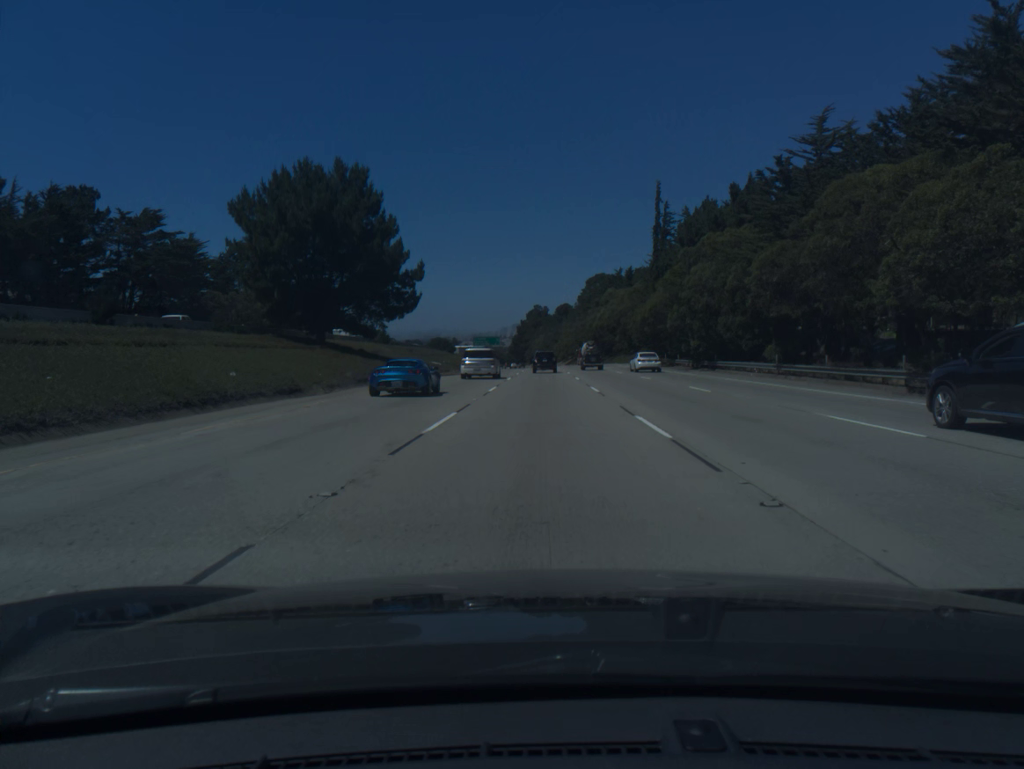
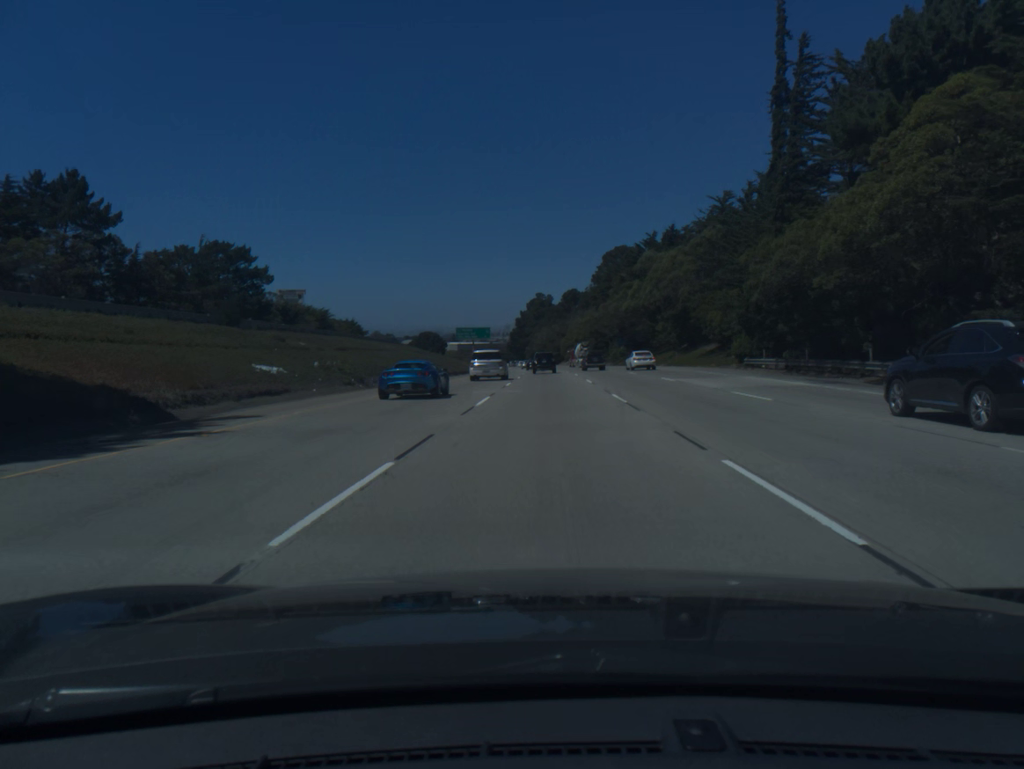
(-0.3, +50.1) m; 0°
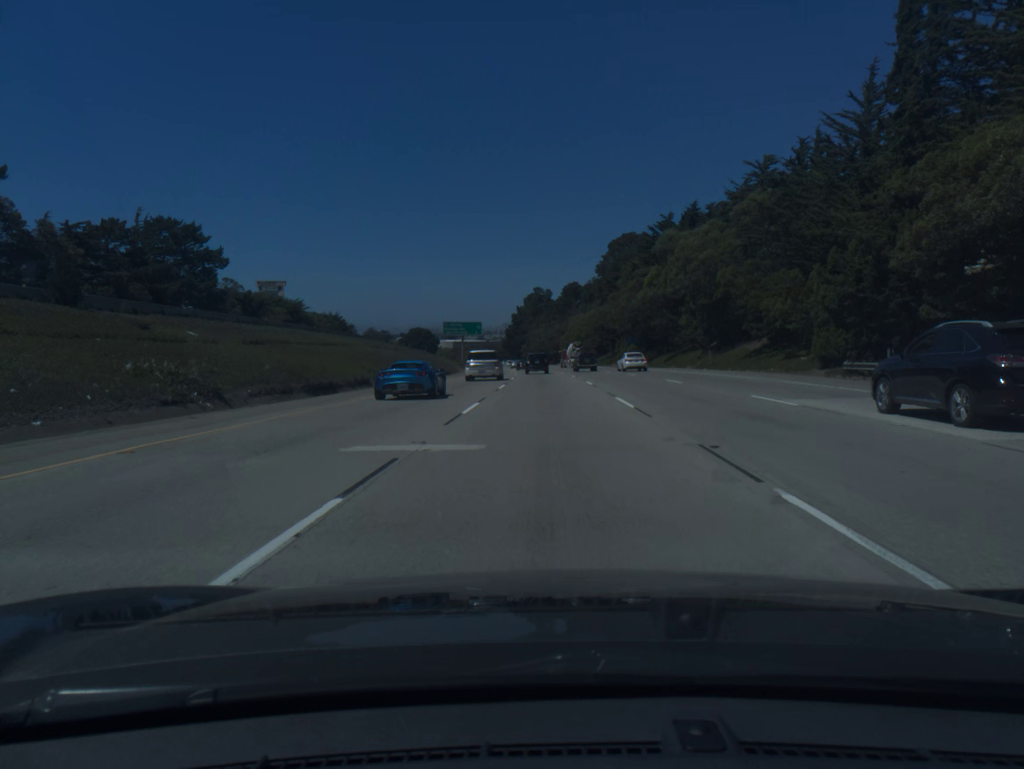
(0.0, +16.8) m; 0°
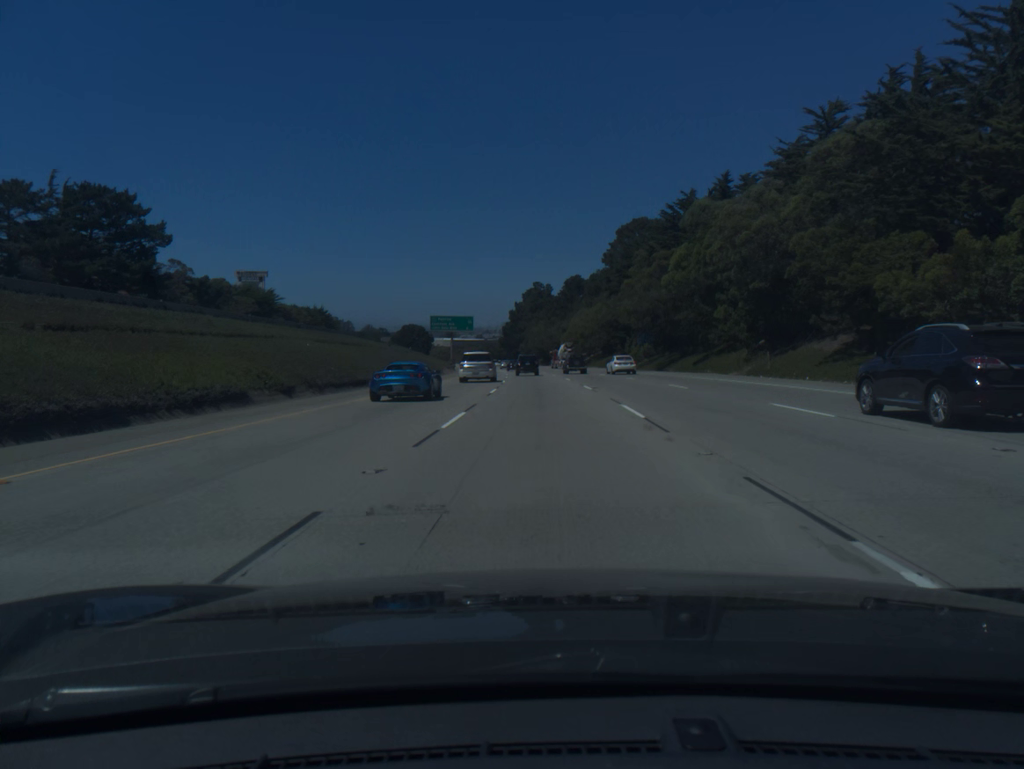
(0.0, +16.9) m; 0°
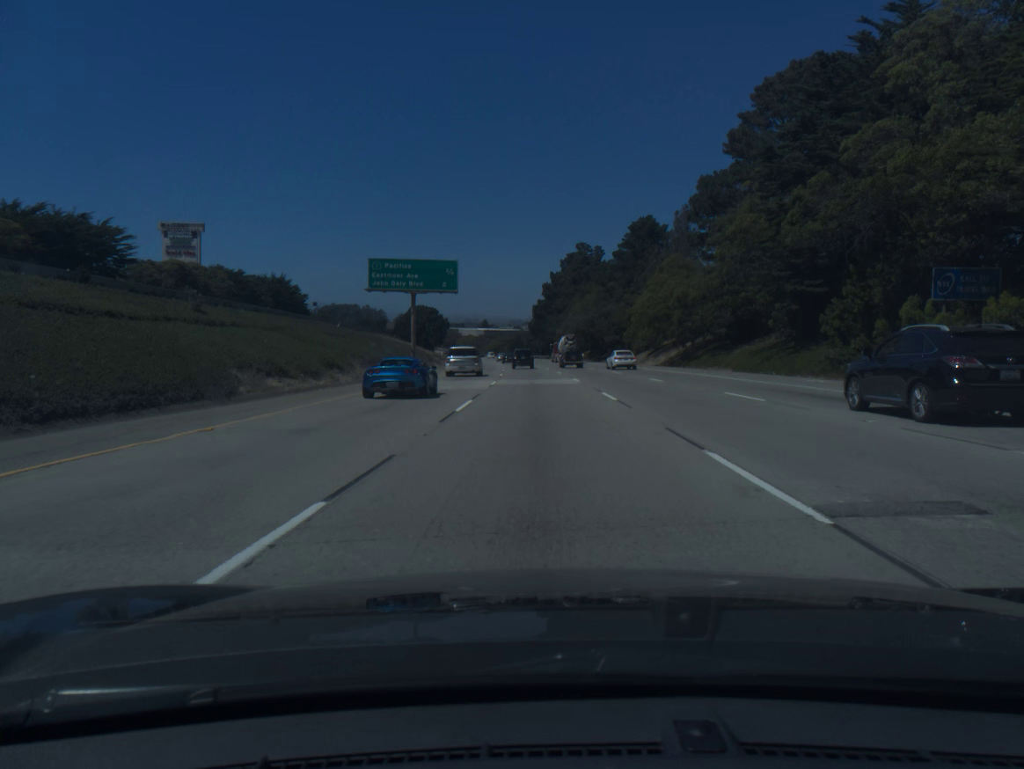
(-1.3, +68.2) m; -3°
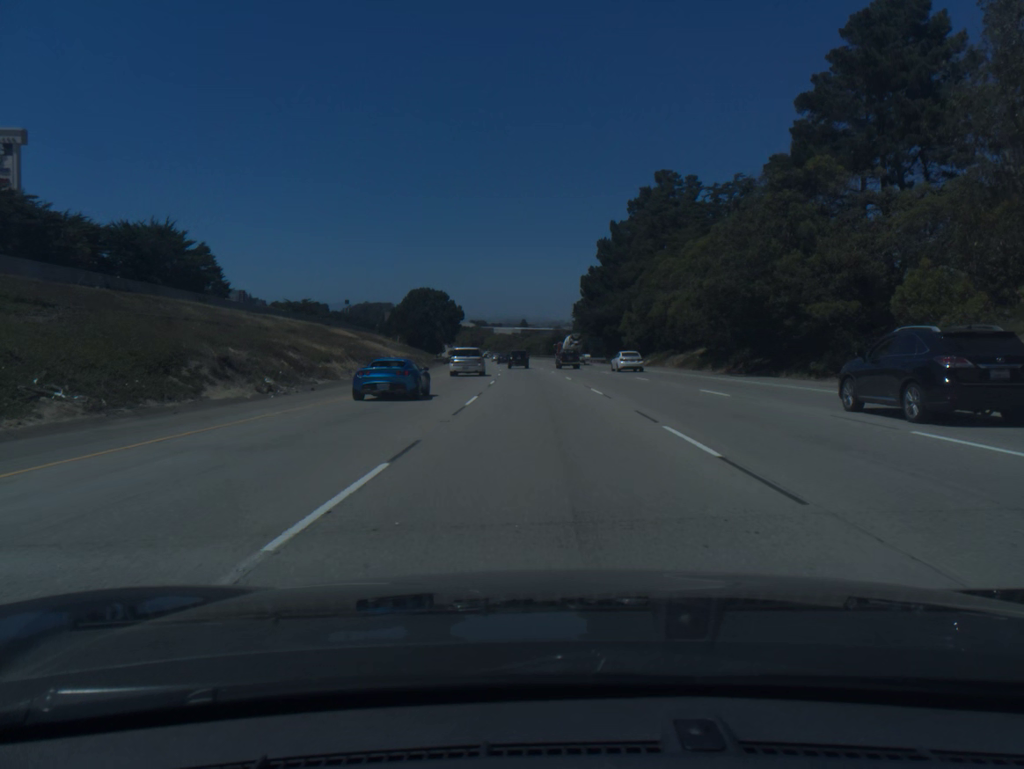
(-2.0, +69.4) m; -3°
